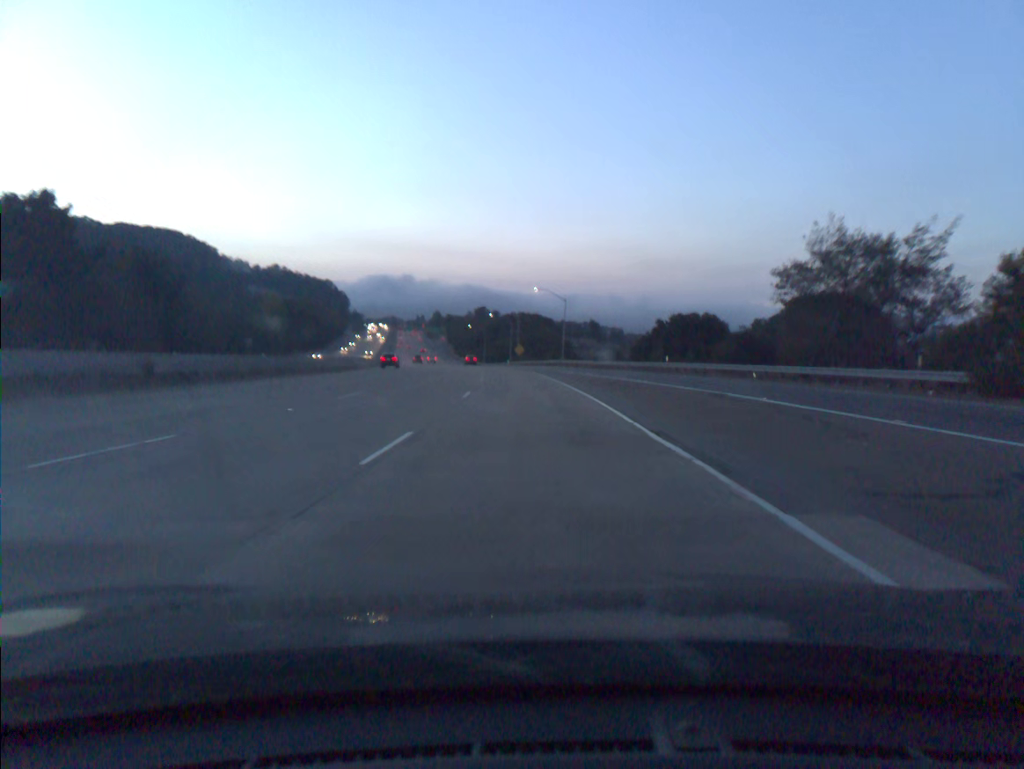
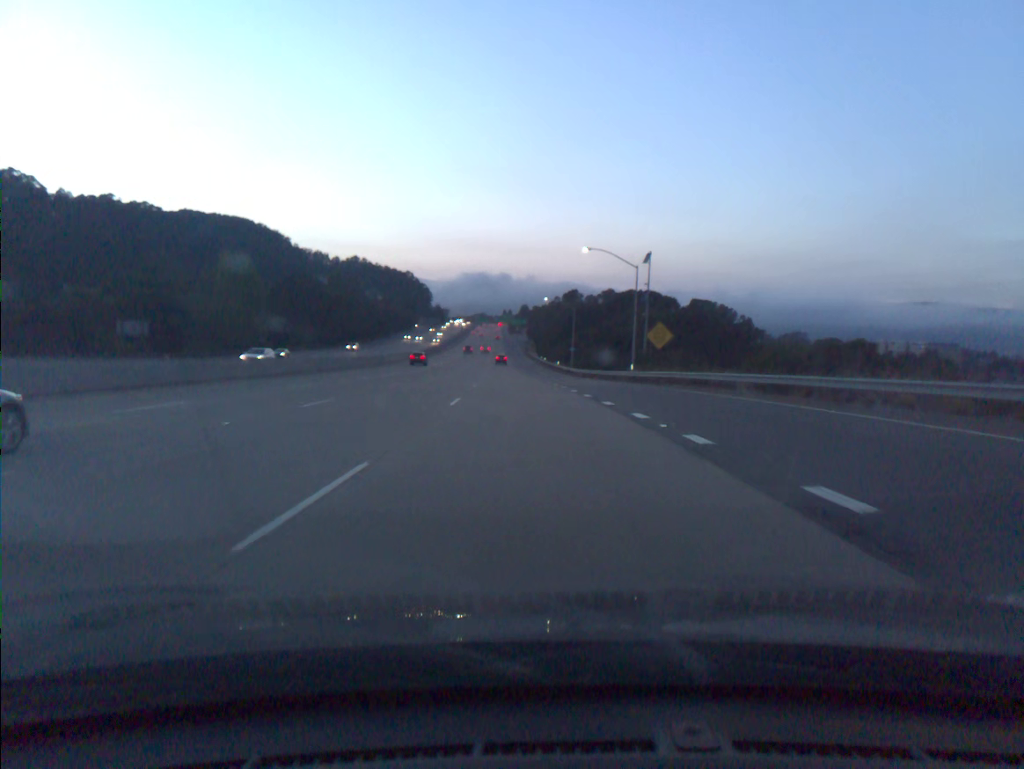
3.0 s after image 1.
(-5.5, +92.0) m; -7°
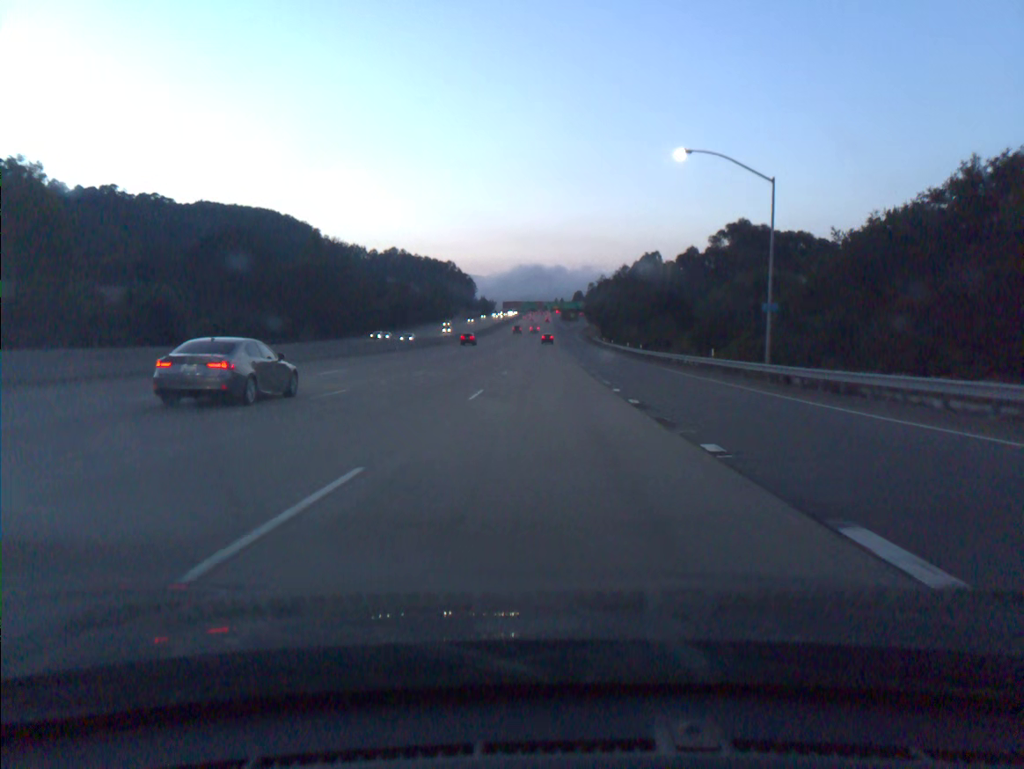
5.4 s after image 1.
(-3.2, +74.1) m; -4°
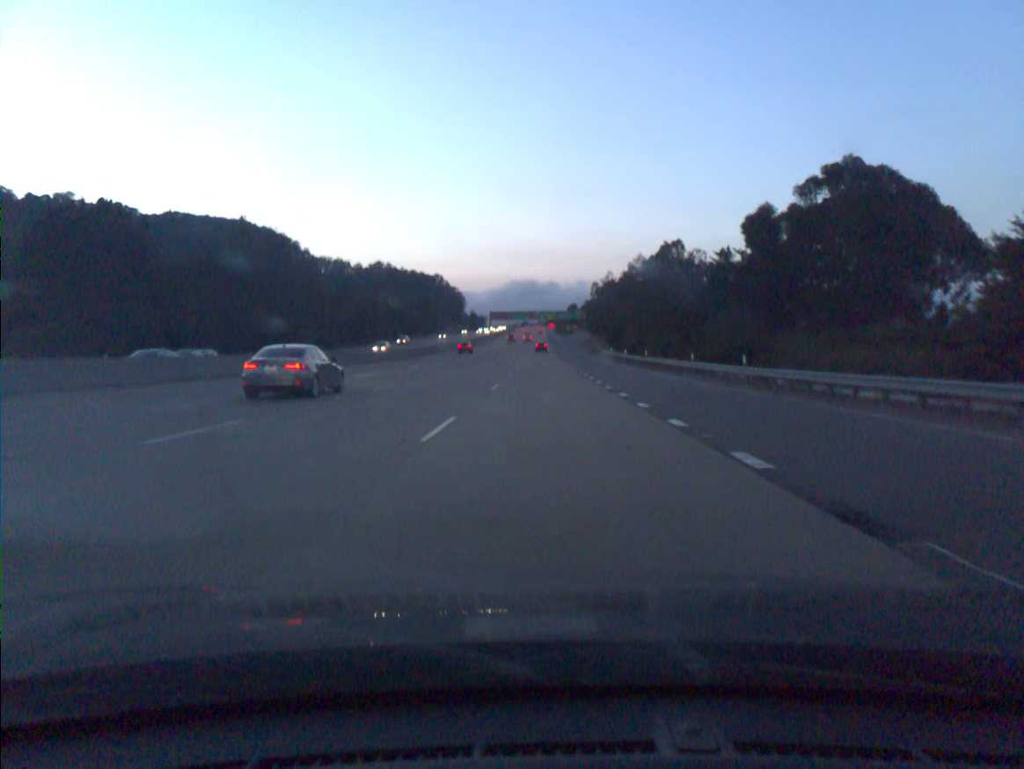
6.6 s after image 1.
(+0.1, +37.0) m; 0°
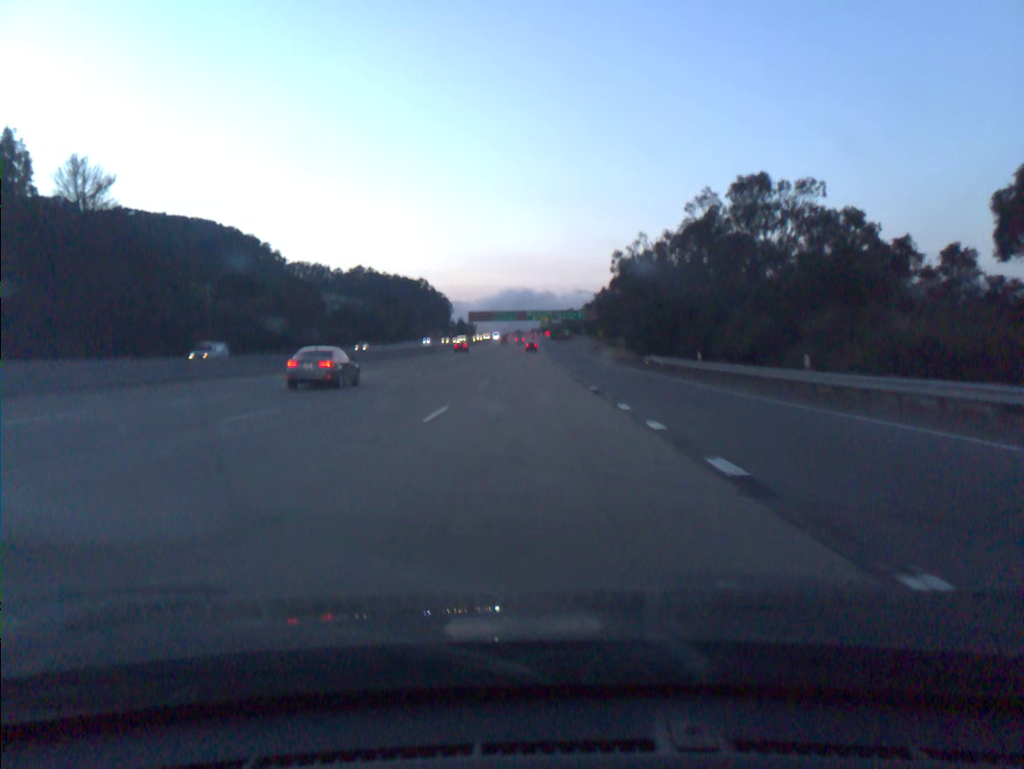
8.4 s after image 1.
(+0.4, +55.1) m; +1°
